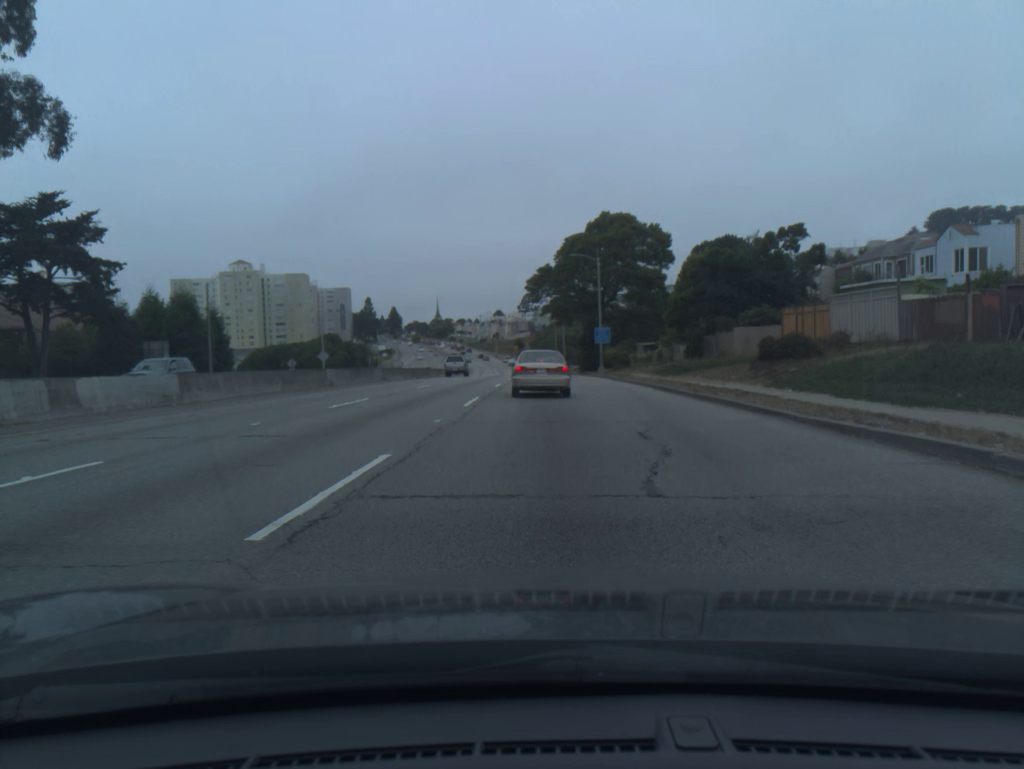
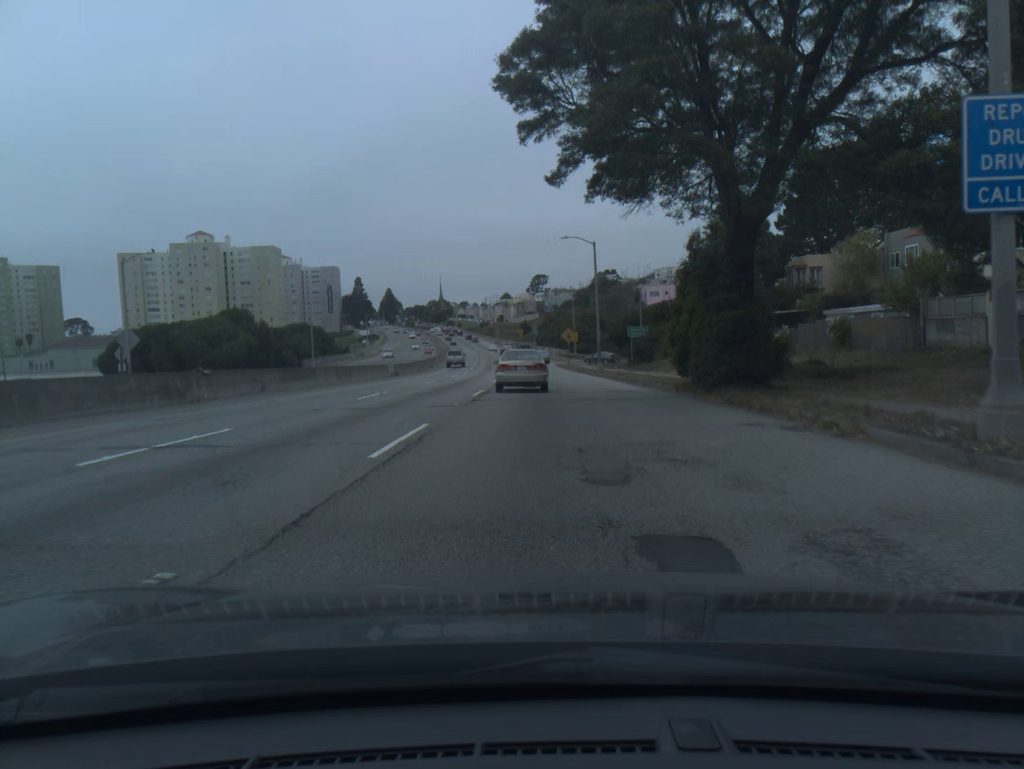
(0.0, +55.0) m; -1°
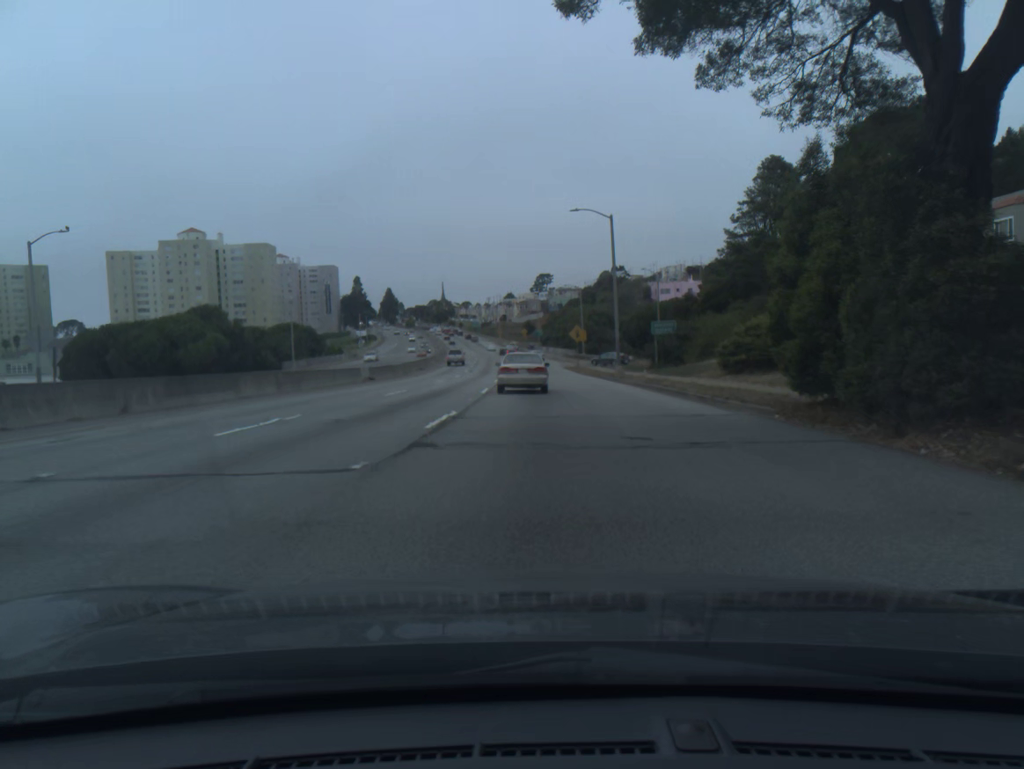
(0.0, +10.4) m; 0°
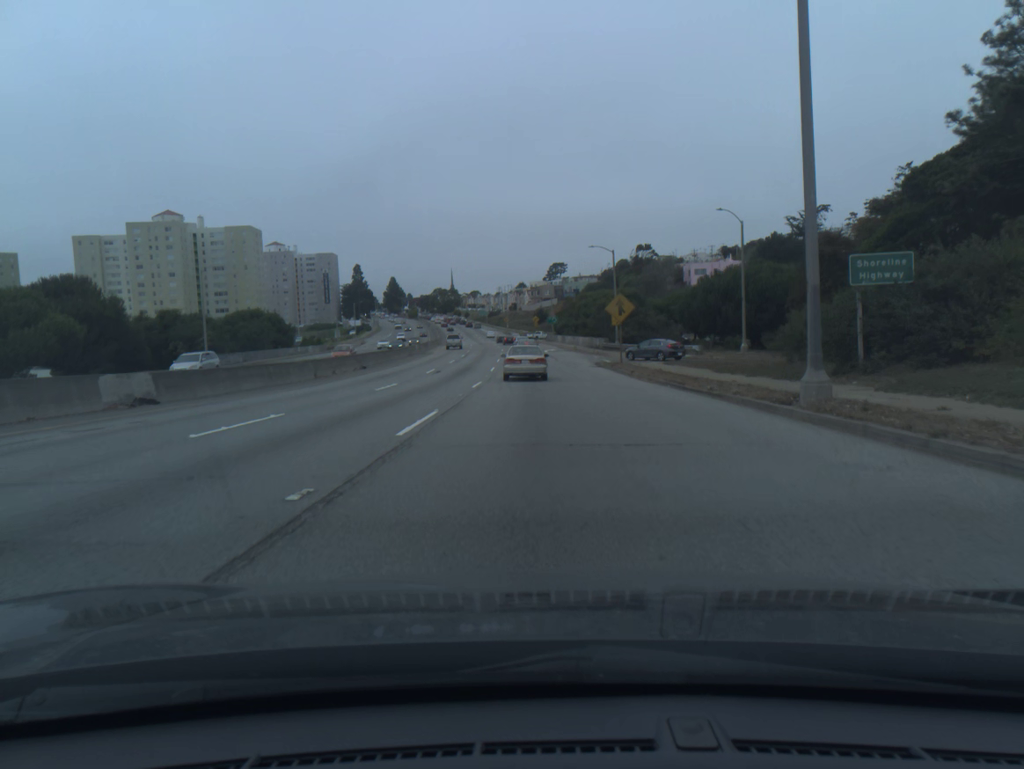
(-0.3, +31.3) m; -1°
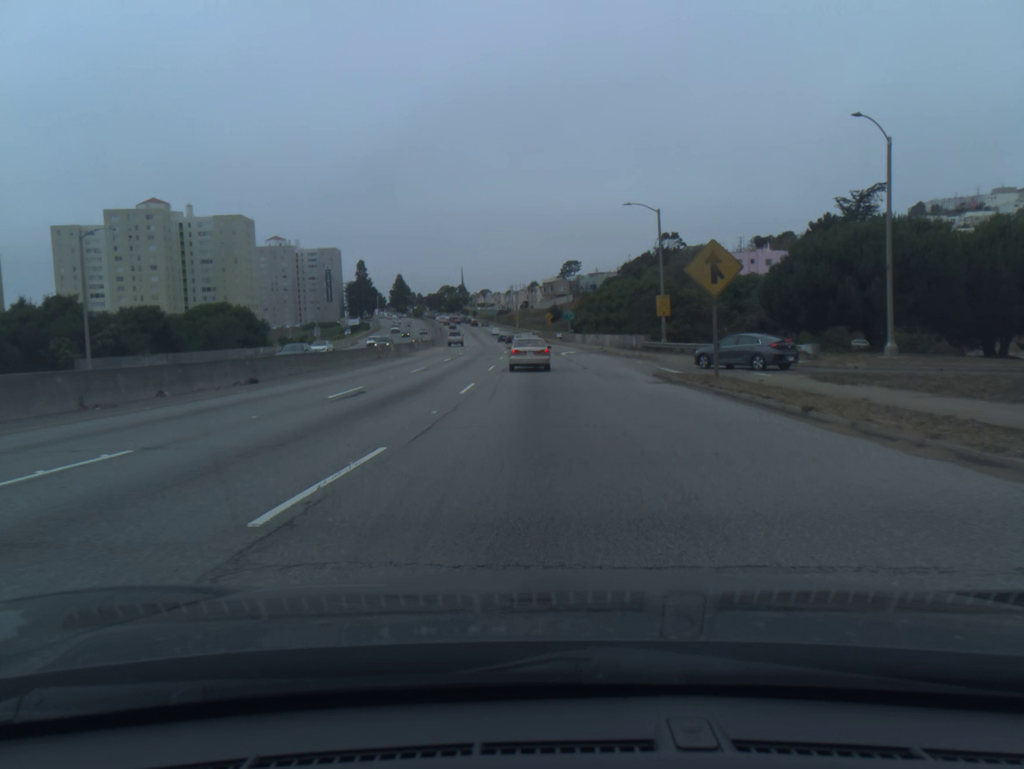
(-0.2, +21.0) m; -1°
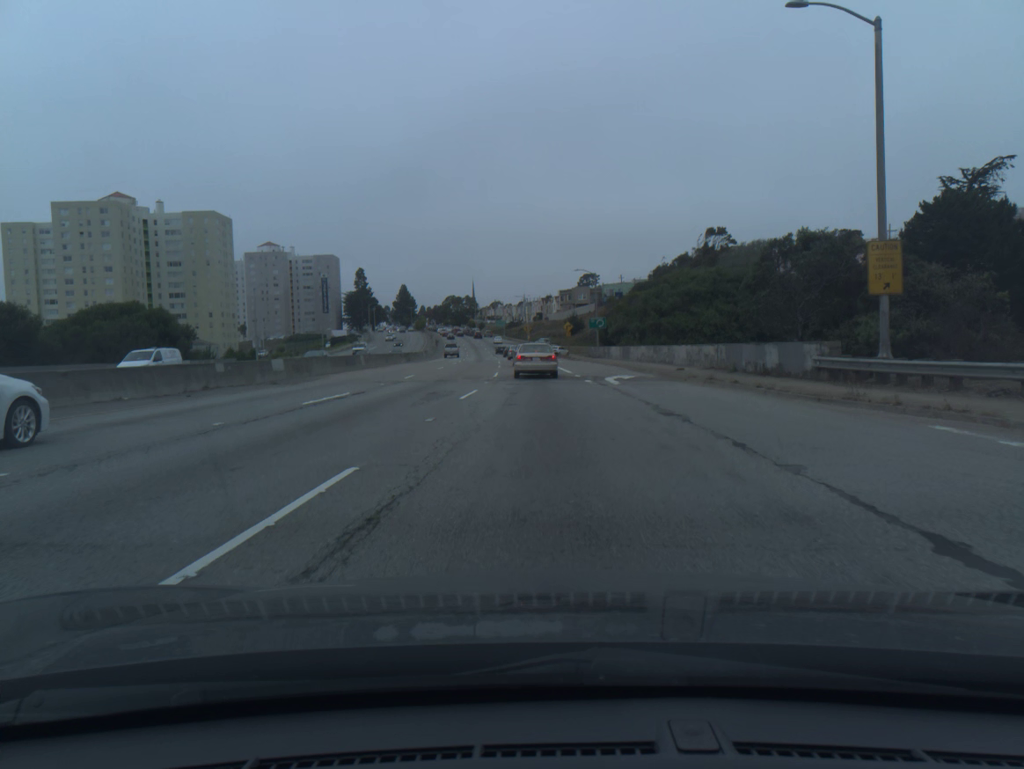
(-0.3, +31.6) m; -1°
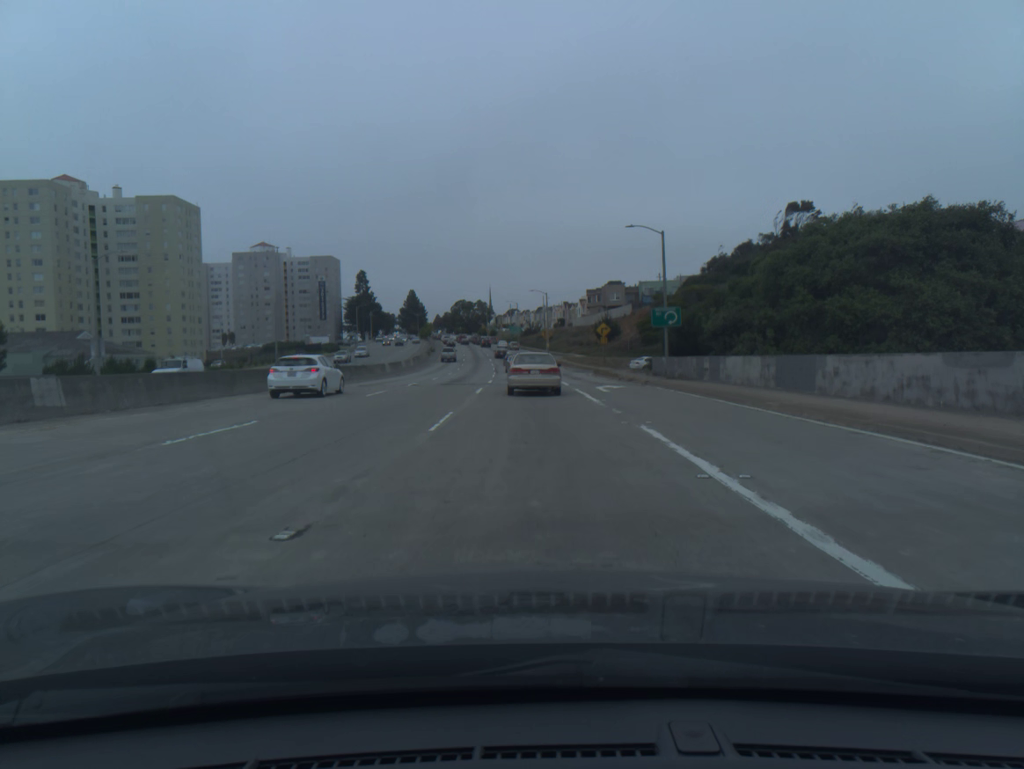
(-0.3, +36.6) m; -1°
